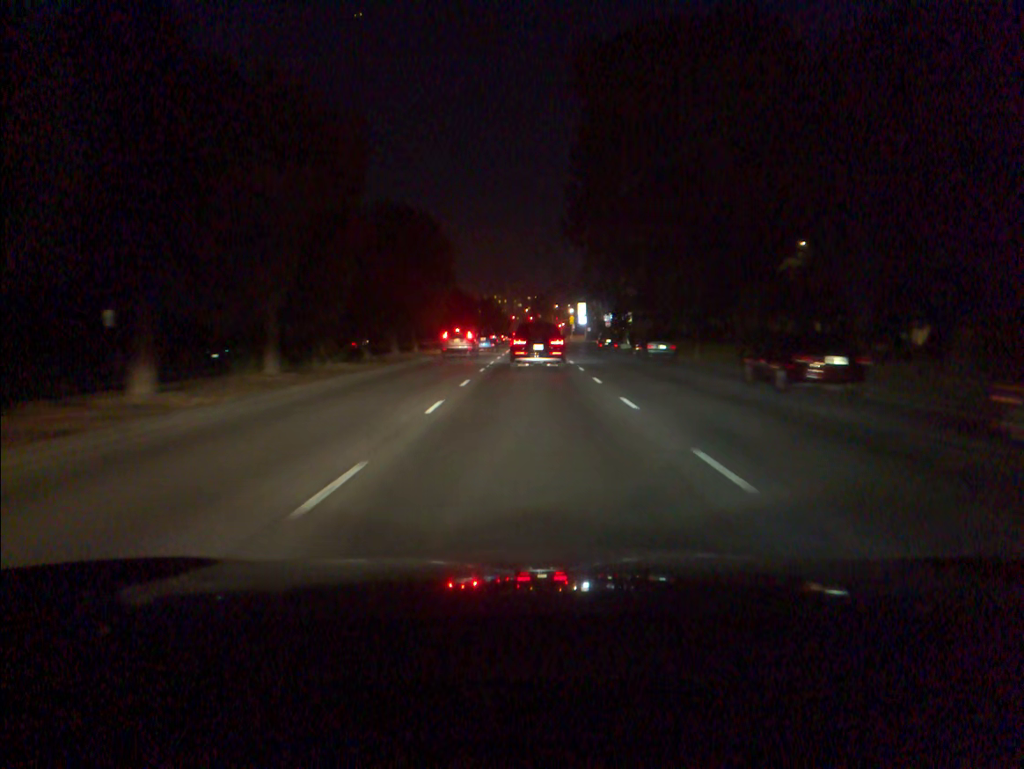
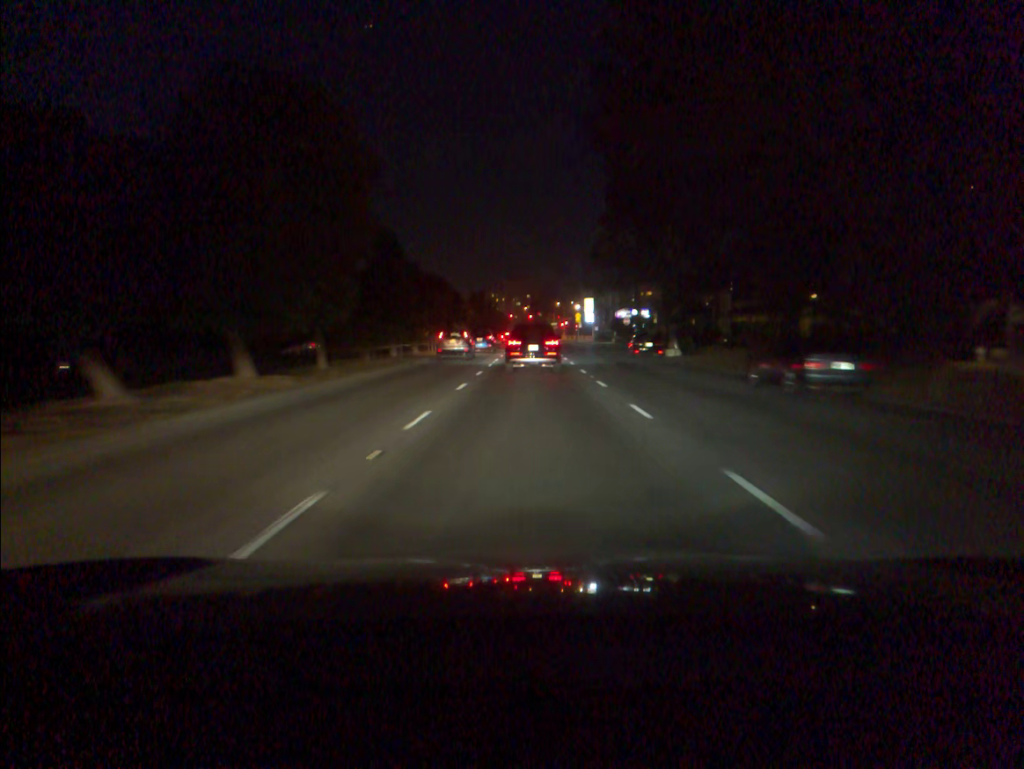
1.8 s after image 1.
(0.0, +23.4) m; 0°
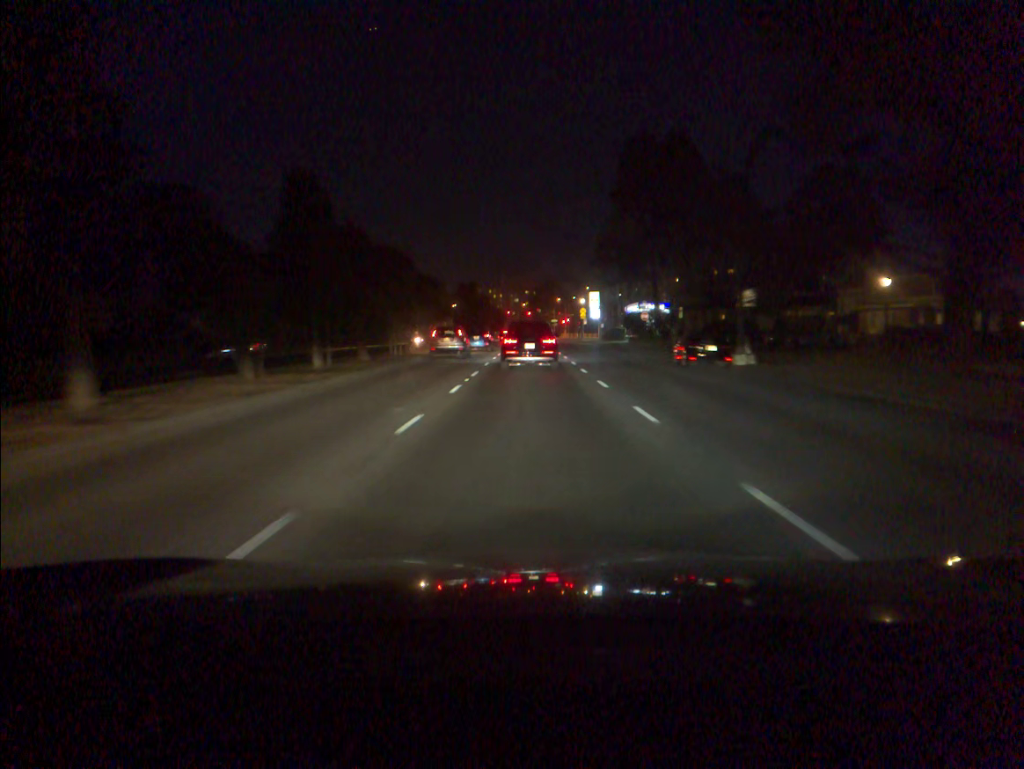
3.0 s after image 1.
(0.0, +15.5) m; 0°
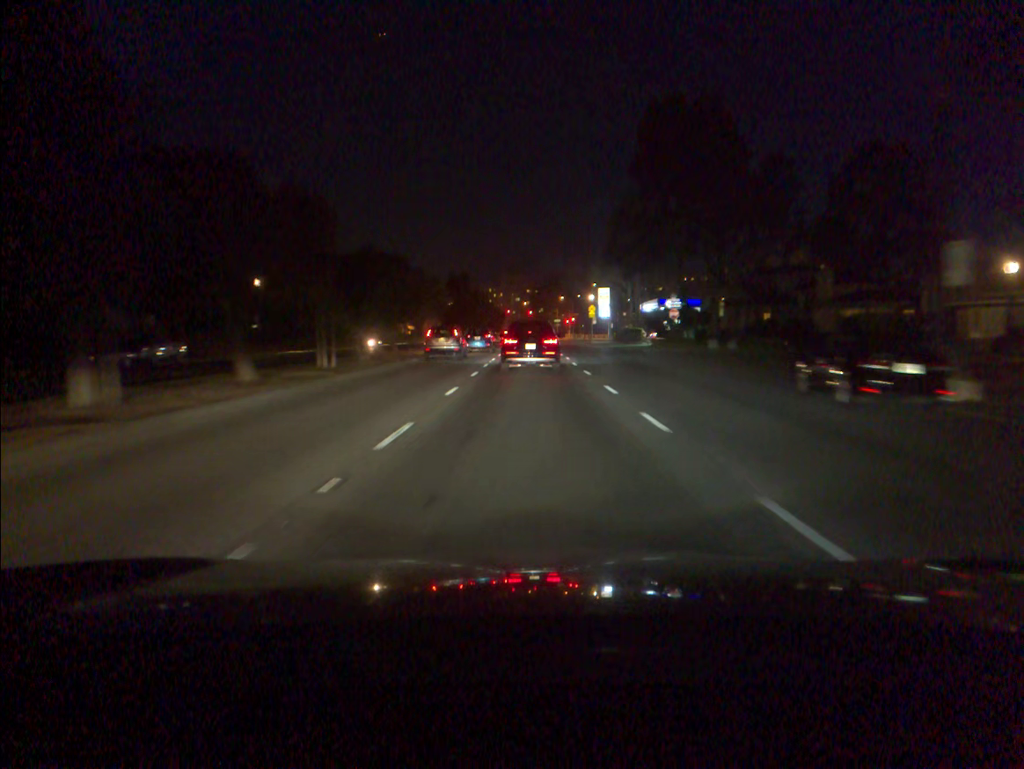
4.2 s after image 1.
(0.0, +15.2) m; 0°
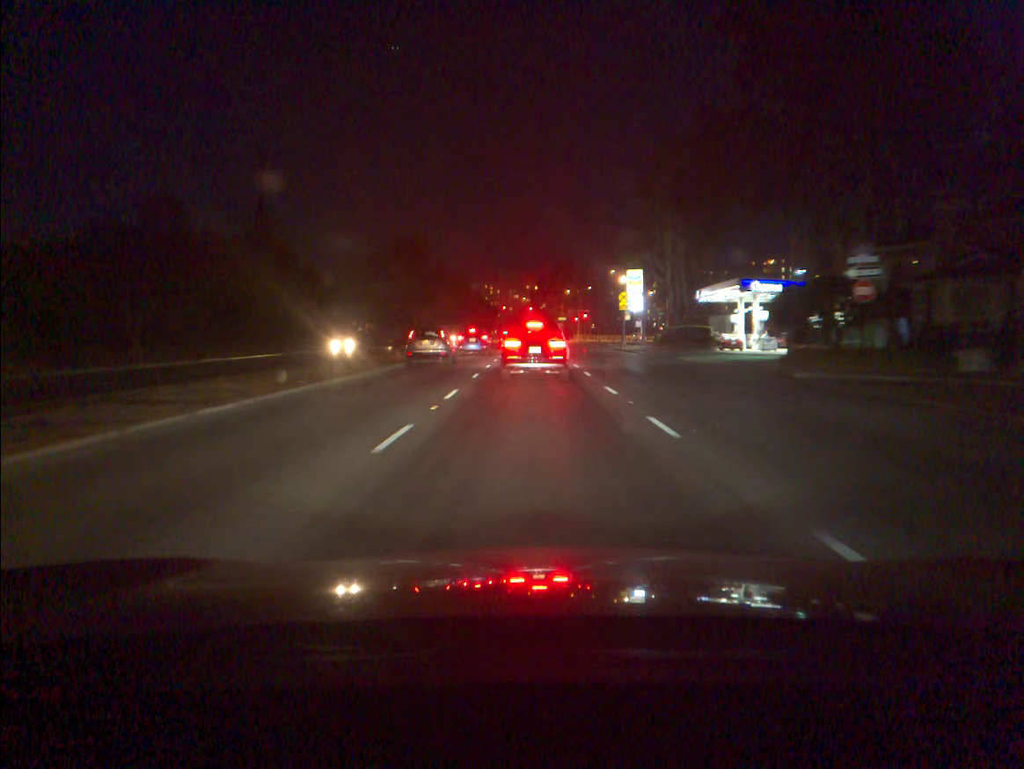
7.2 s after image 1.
(0.0, +36.2) m; 0°
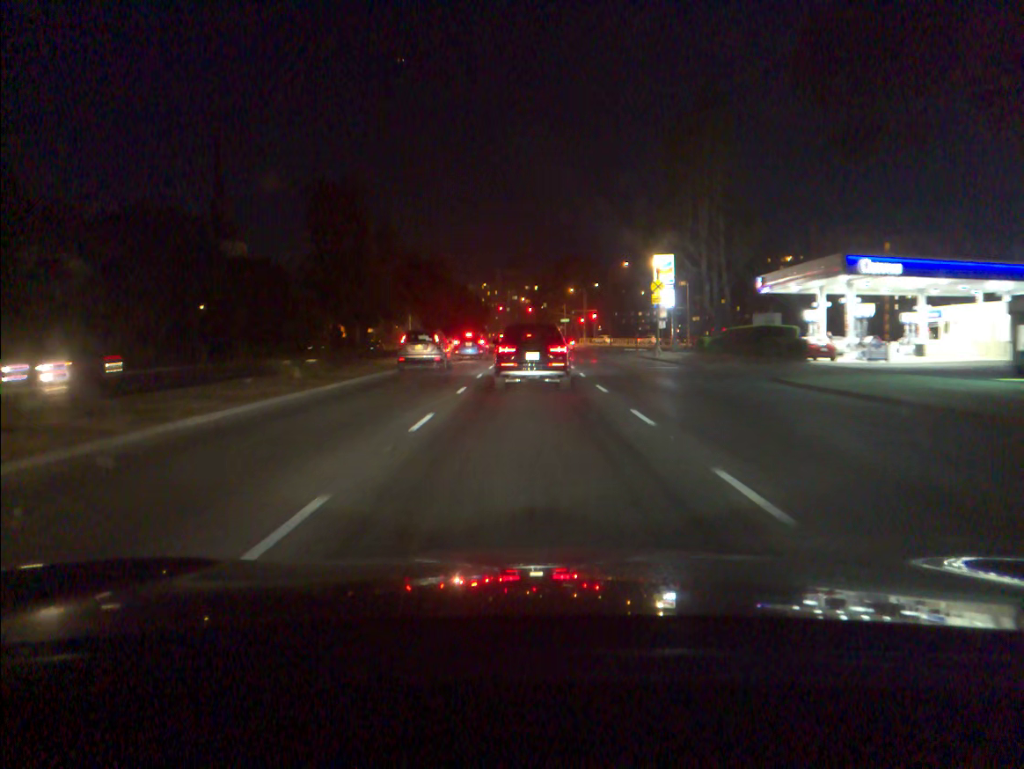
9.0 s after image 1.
(0.0, +19.5) m; 0°
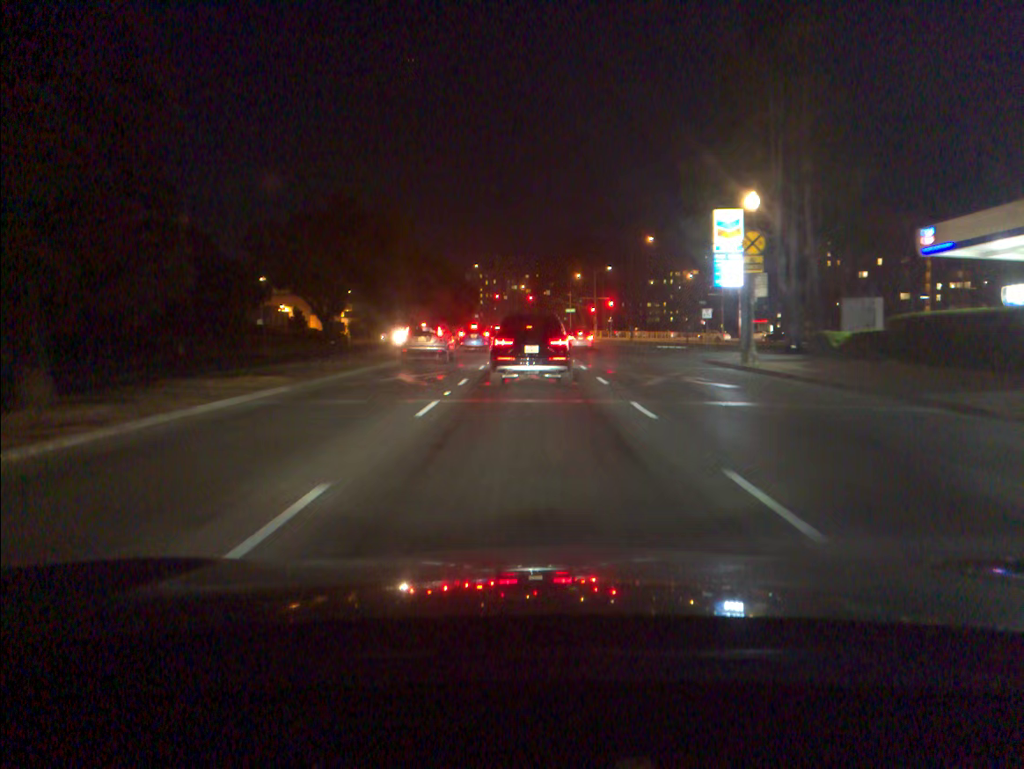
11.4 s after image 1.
(-0.1, +21.9) m; 0°
